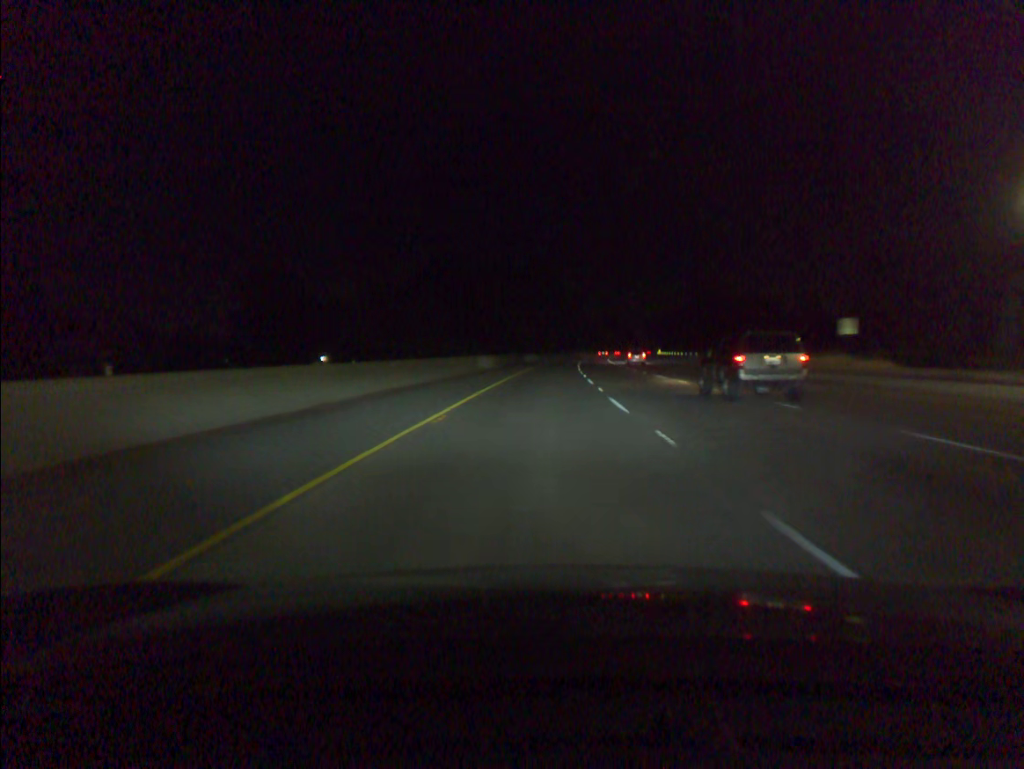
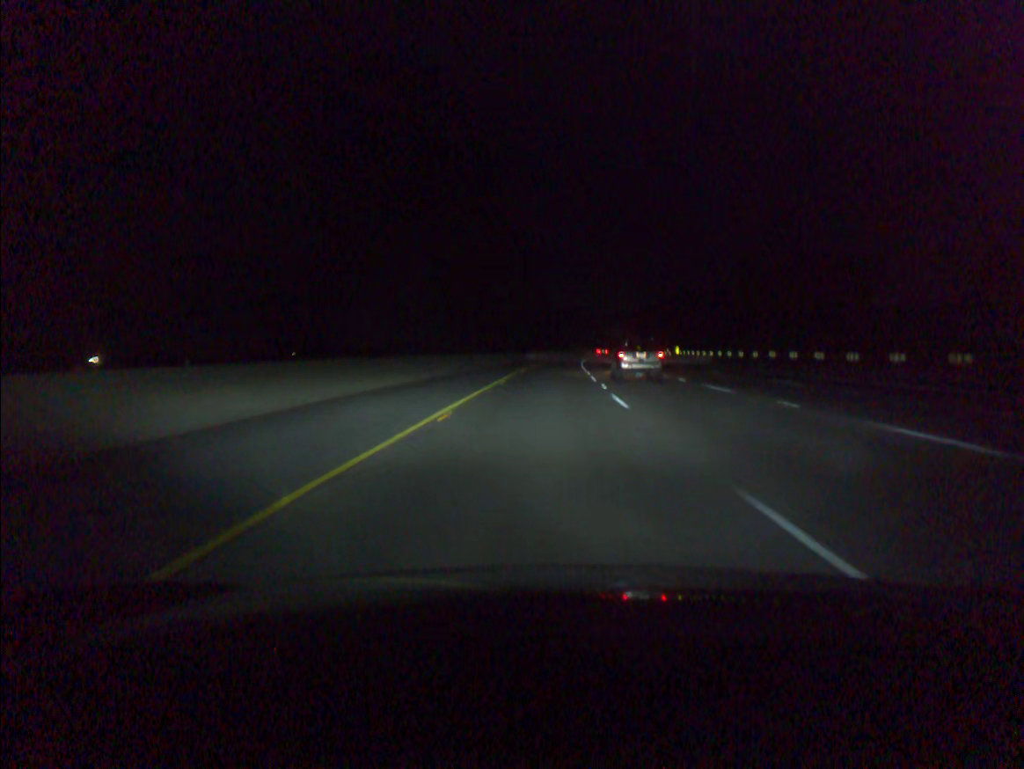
(+3.2, +101.5) m; +4°
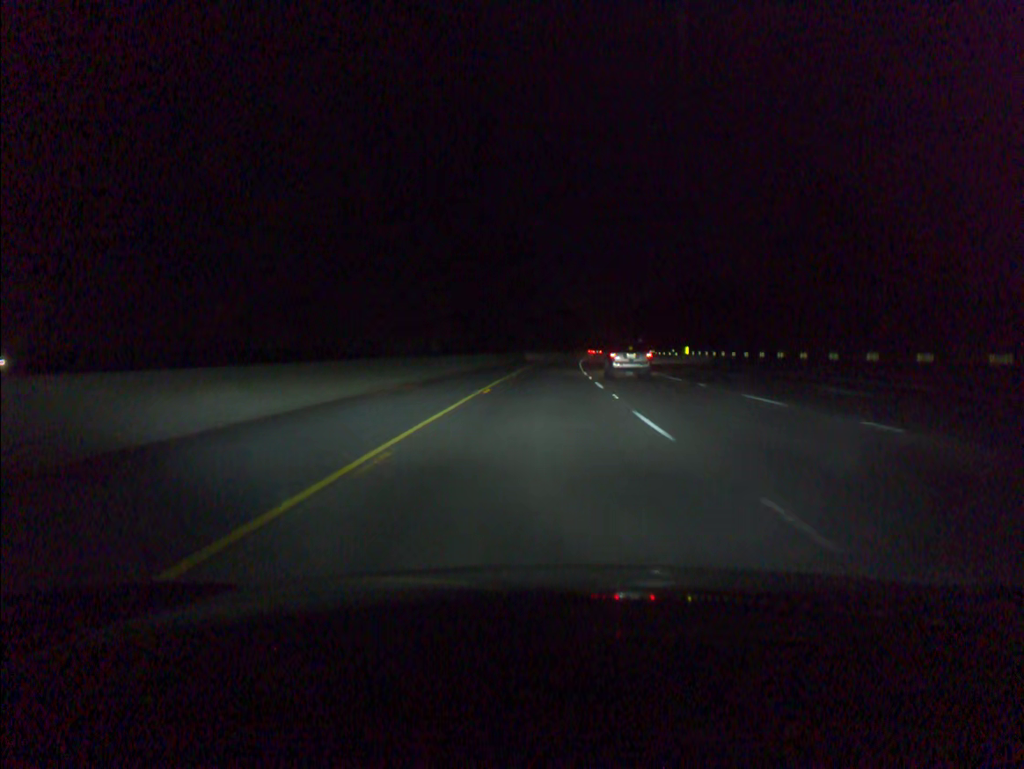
(+0.1, +20.2) m; +1°
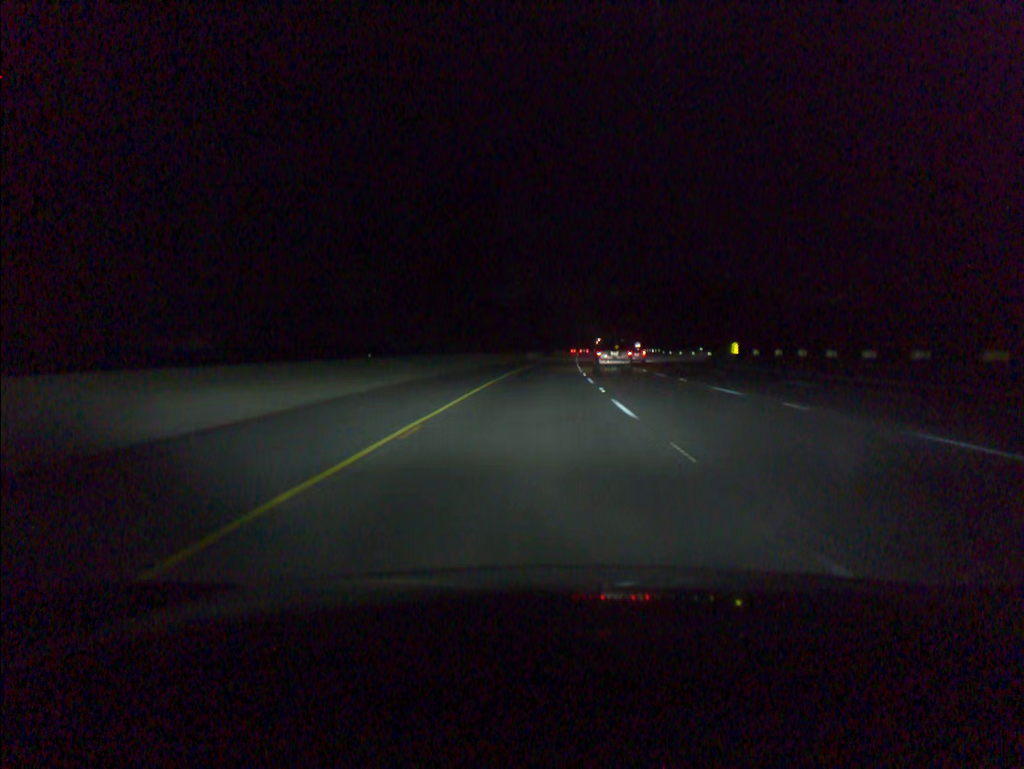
(+0.6, +40.4) m; +2°
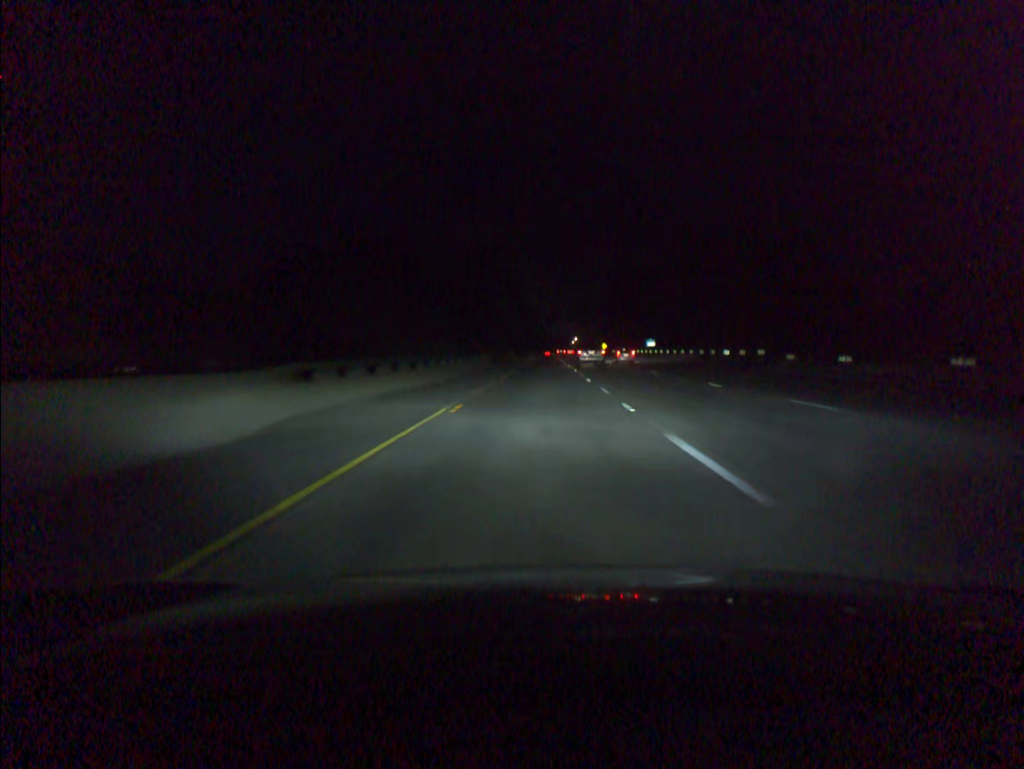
(+1.7, +80.8) m; +2°
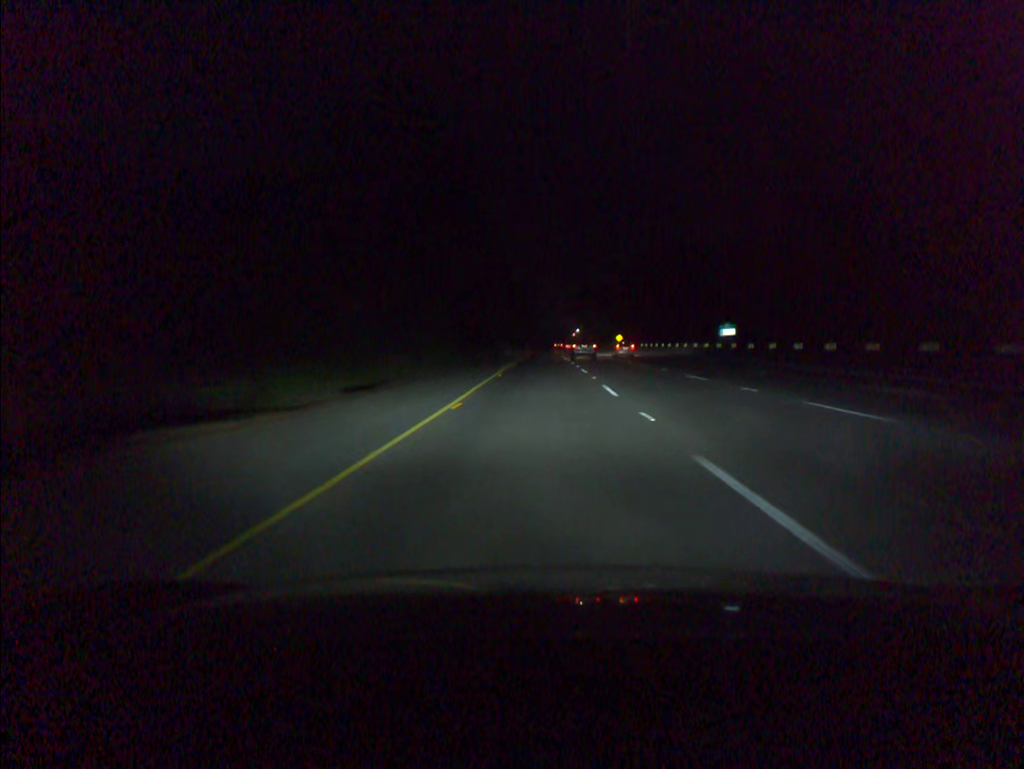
(+0.2, +60.5) m; 0°
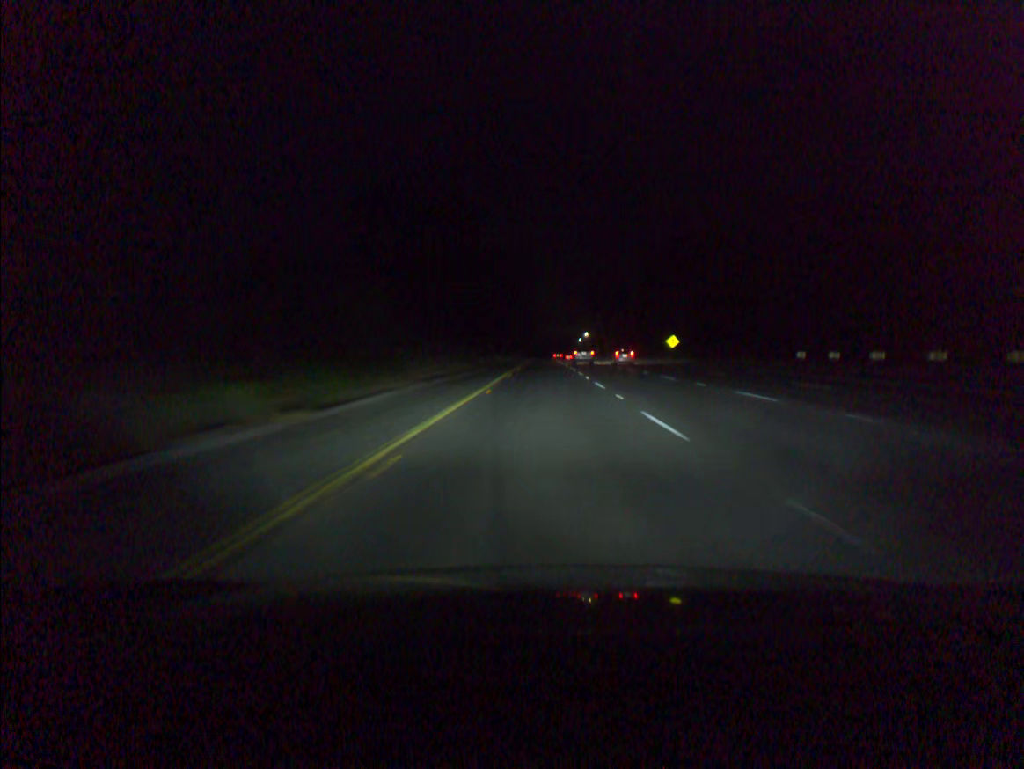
(0.0, +80.7) m; 0°
